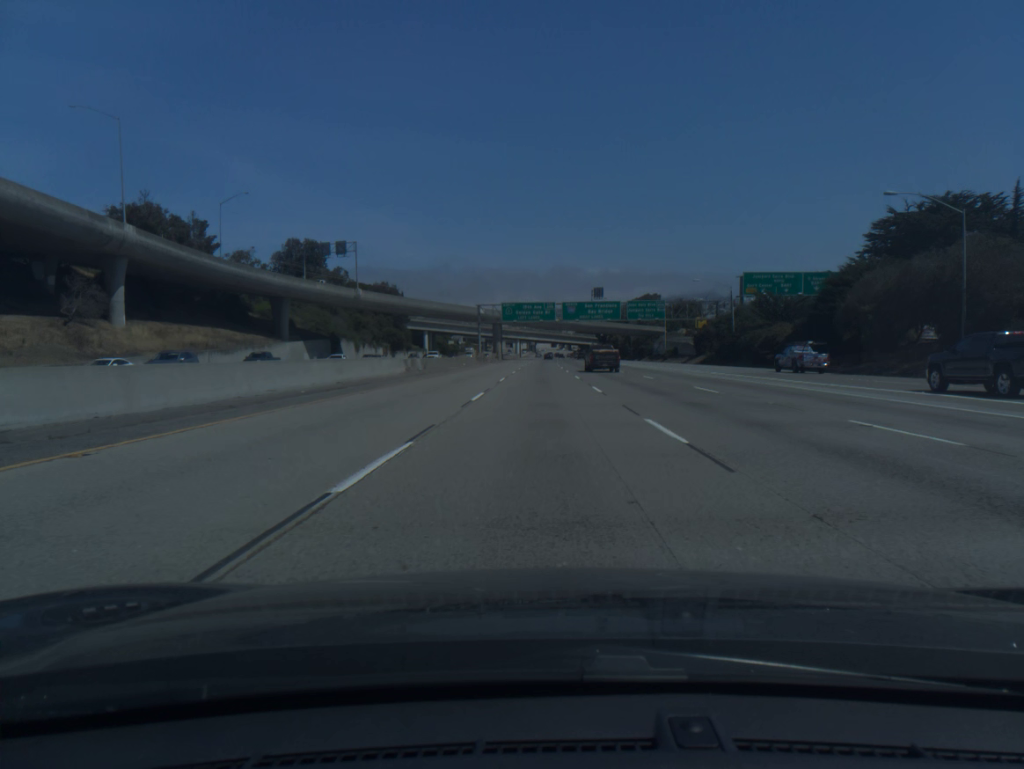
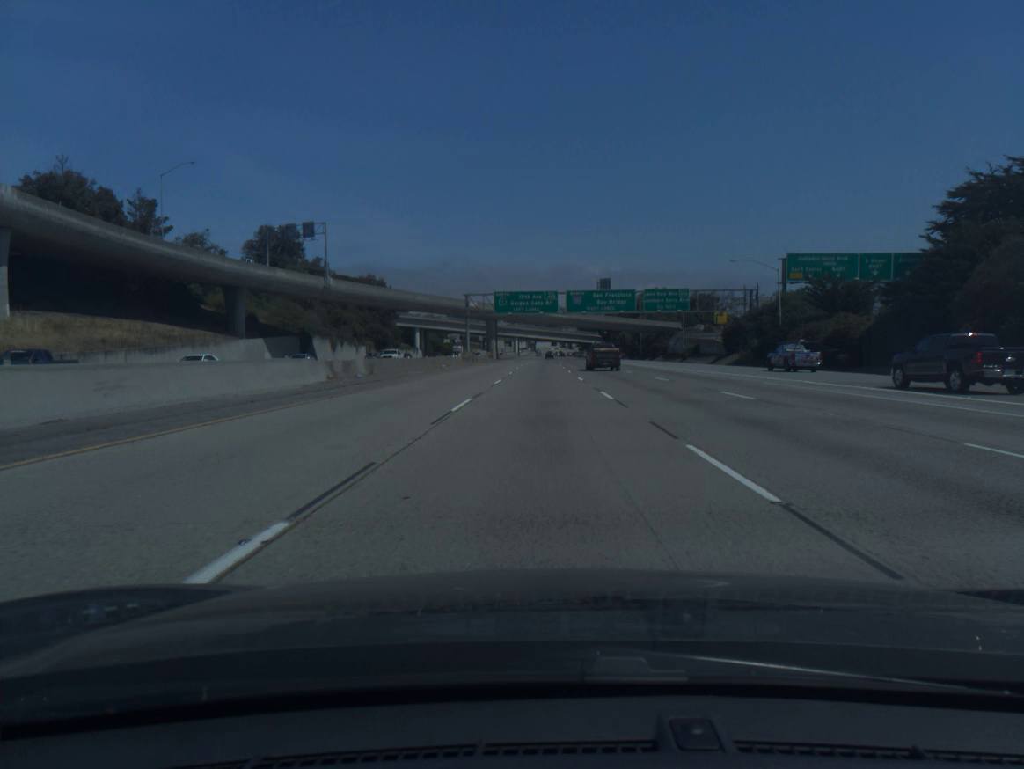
(0.0, +18.6) m; 0°
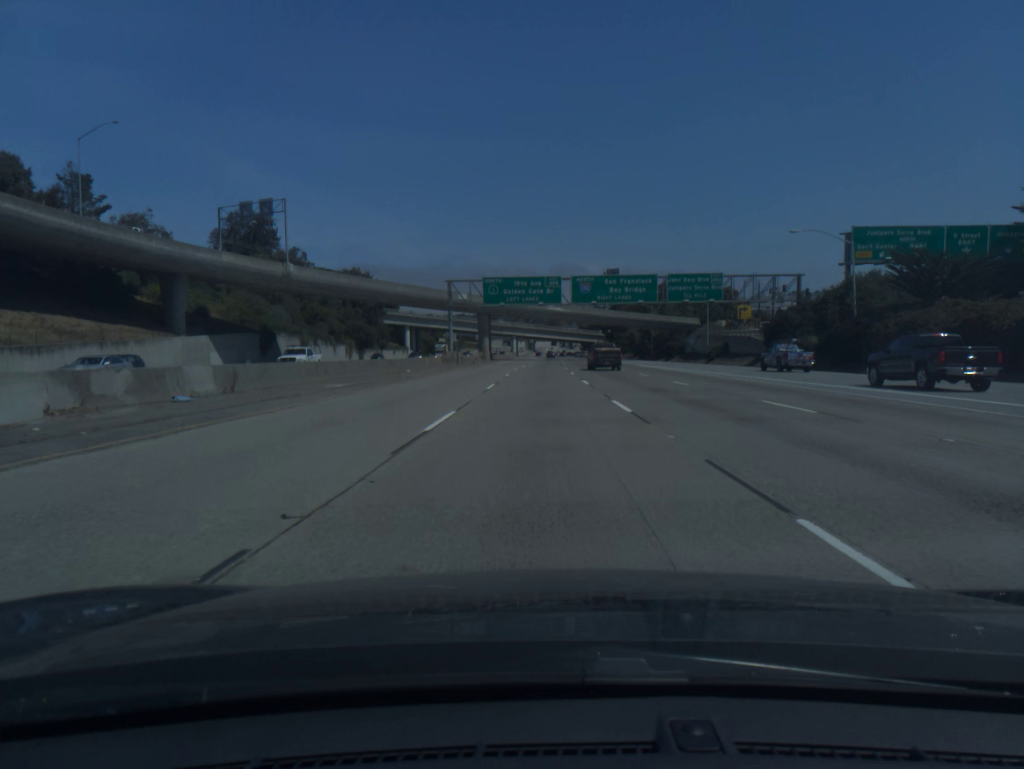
(0.0, +18.6) m; 0°
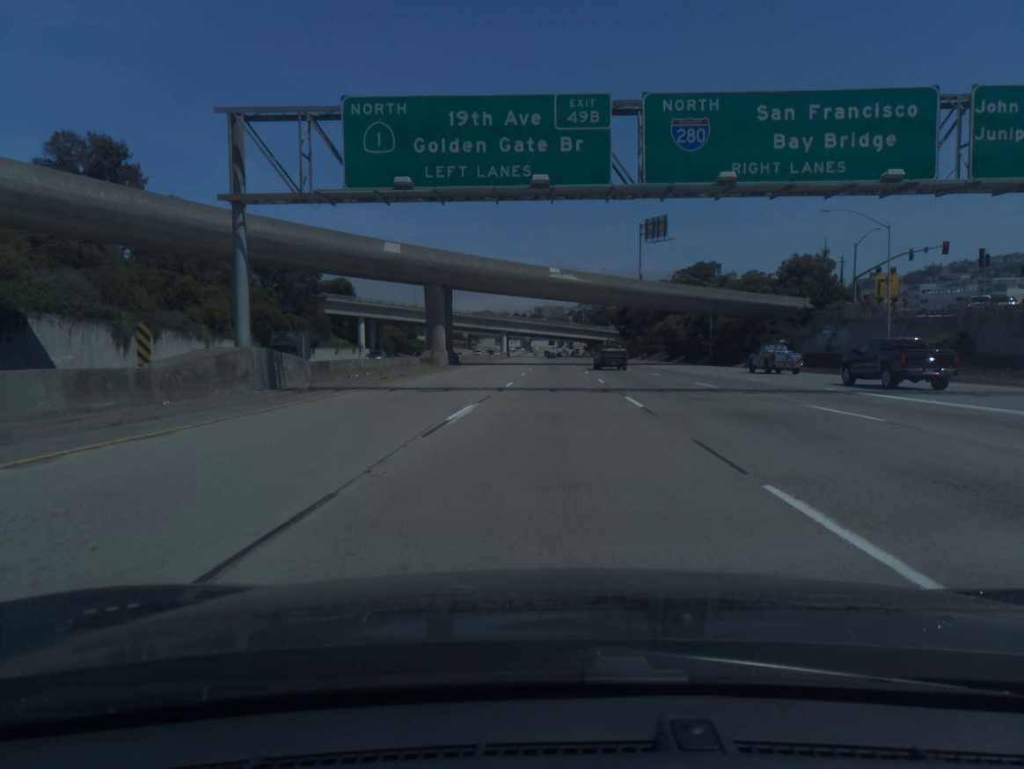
(0.0, +55.6) m; 0°
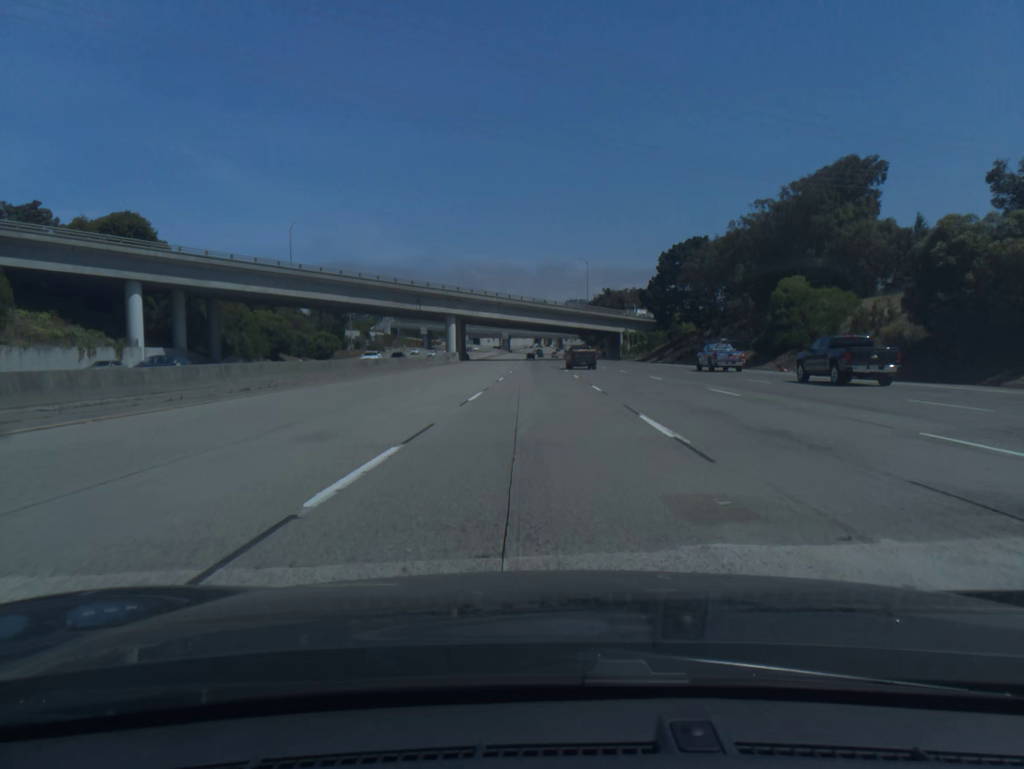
(+1.7, +92.7) m; +1°
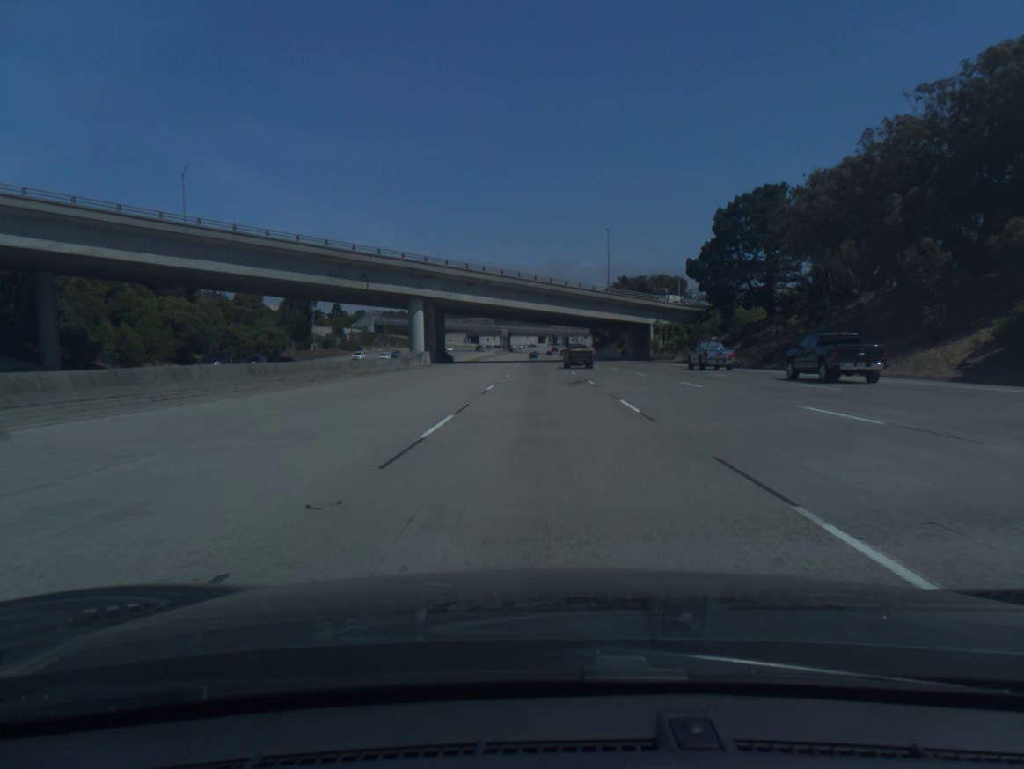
(-0.2, +37.1) m; 0°
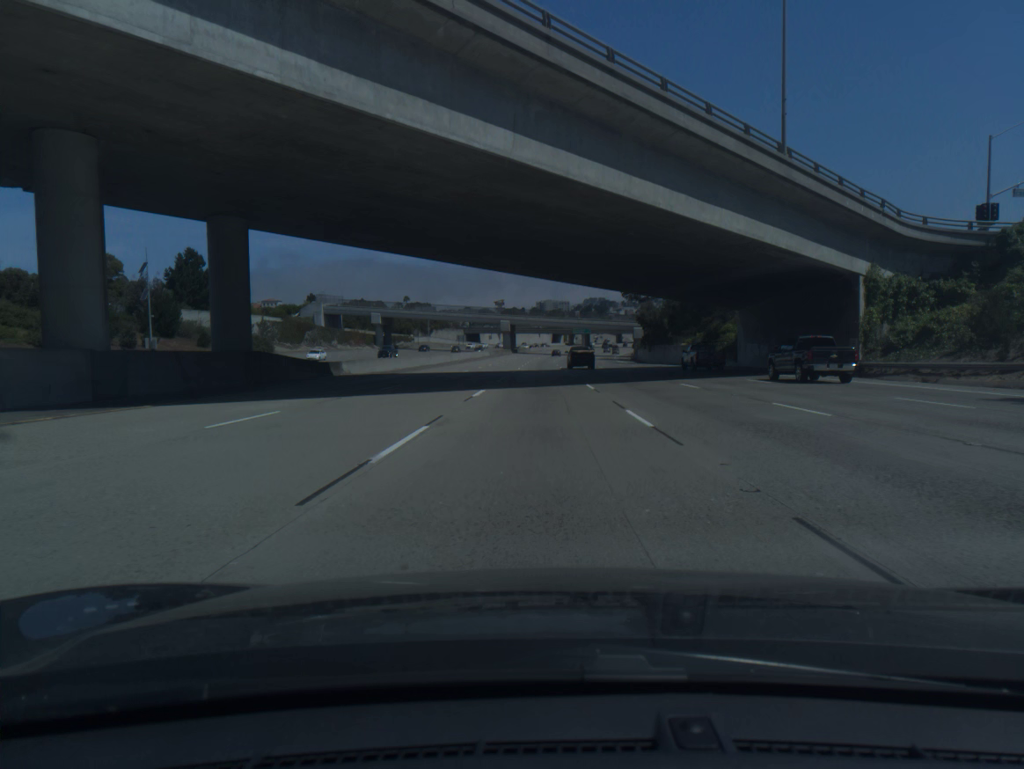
(-0.4, +74.2) m; -1°
